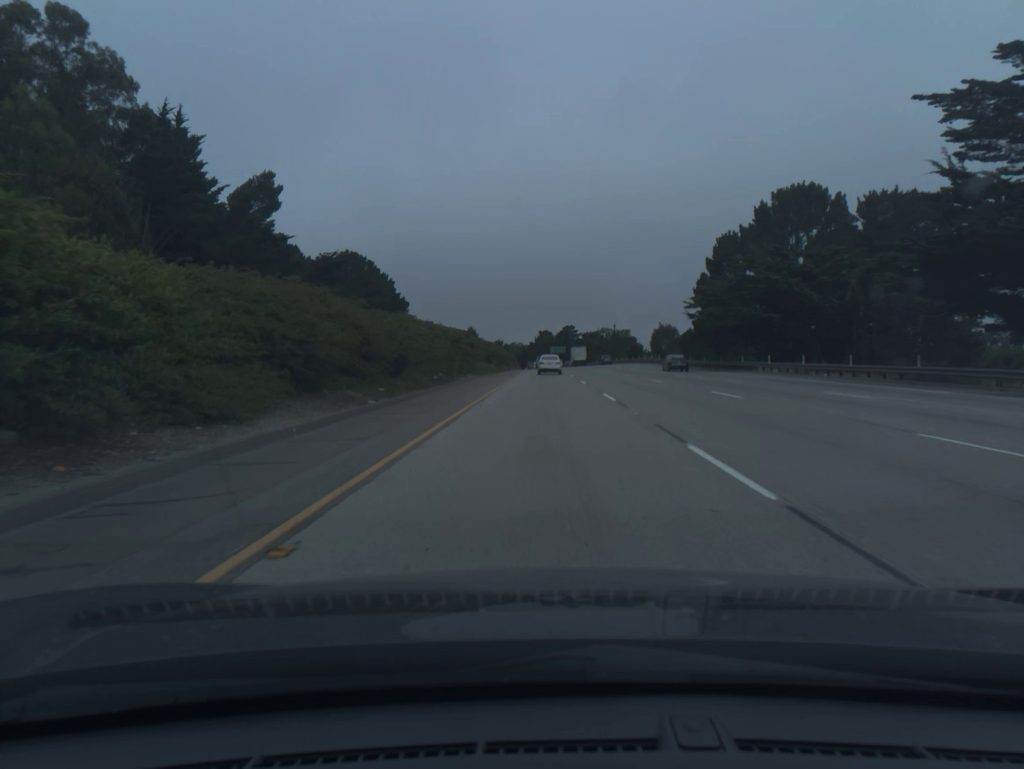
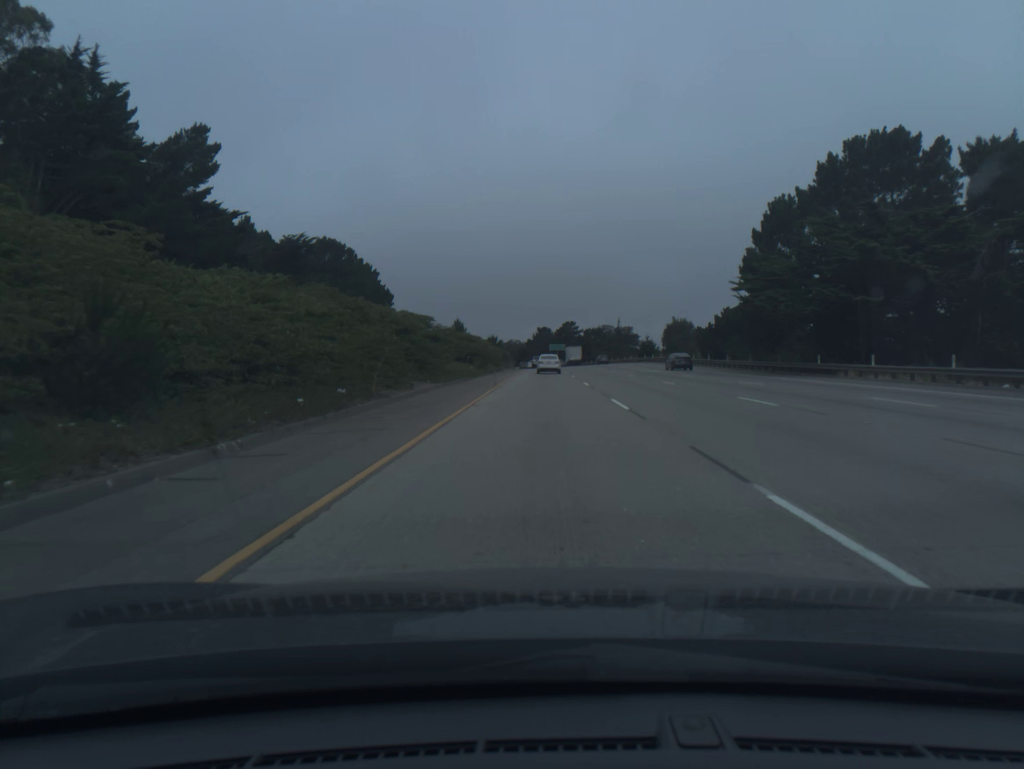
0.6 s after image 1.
(0.0, +18.2) m; 0°
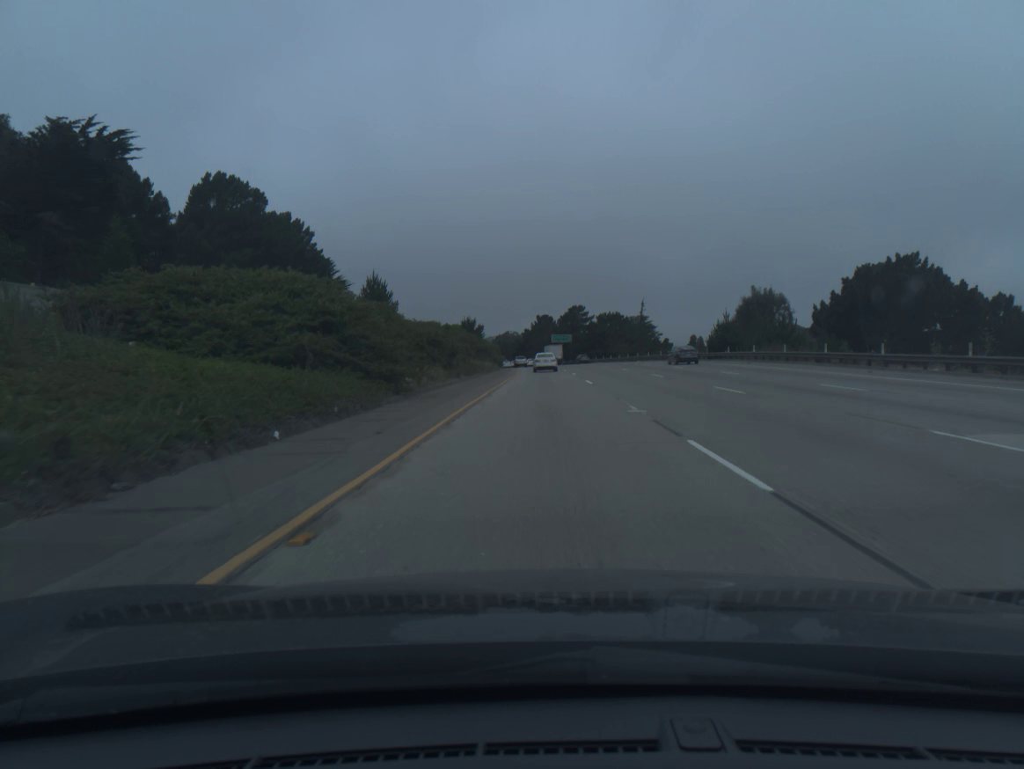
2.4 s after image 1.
(0.0, +54.5) m; 0°
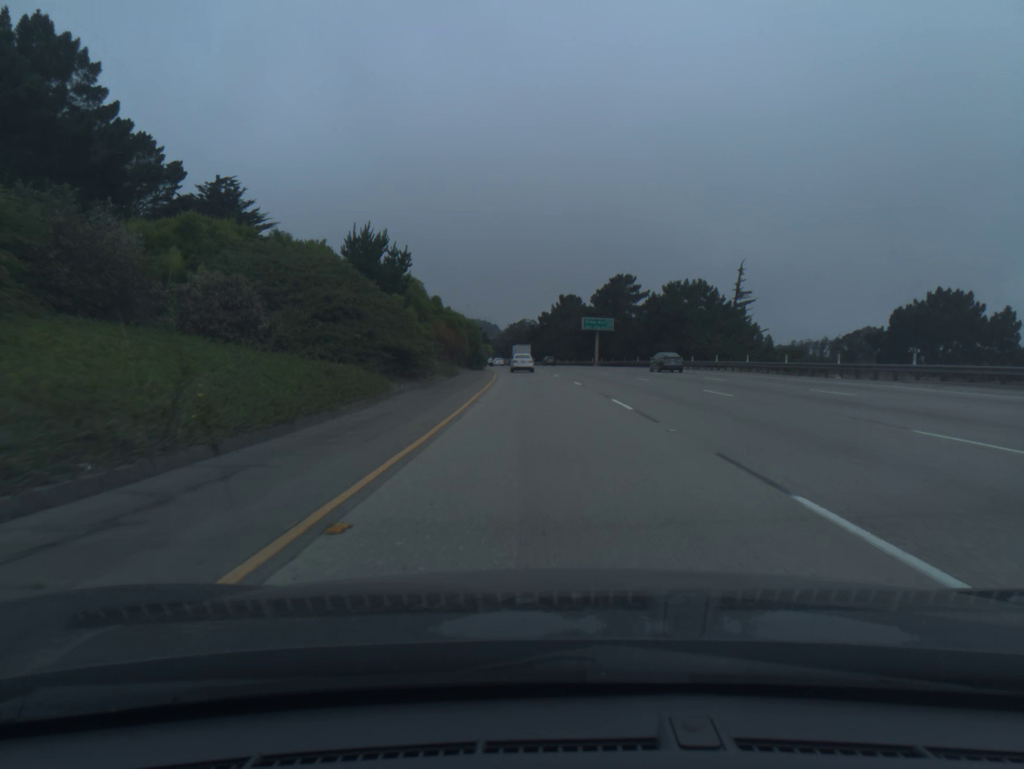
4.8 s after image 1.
(-0.5, +72.5) m; -2°
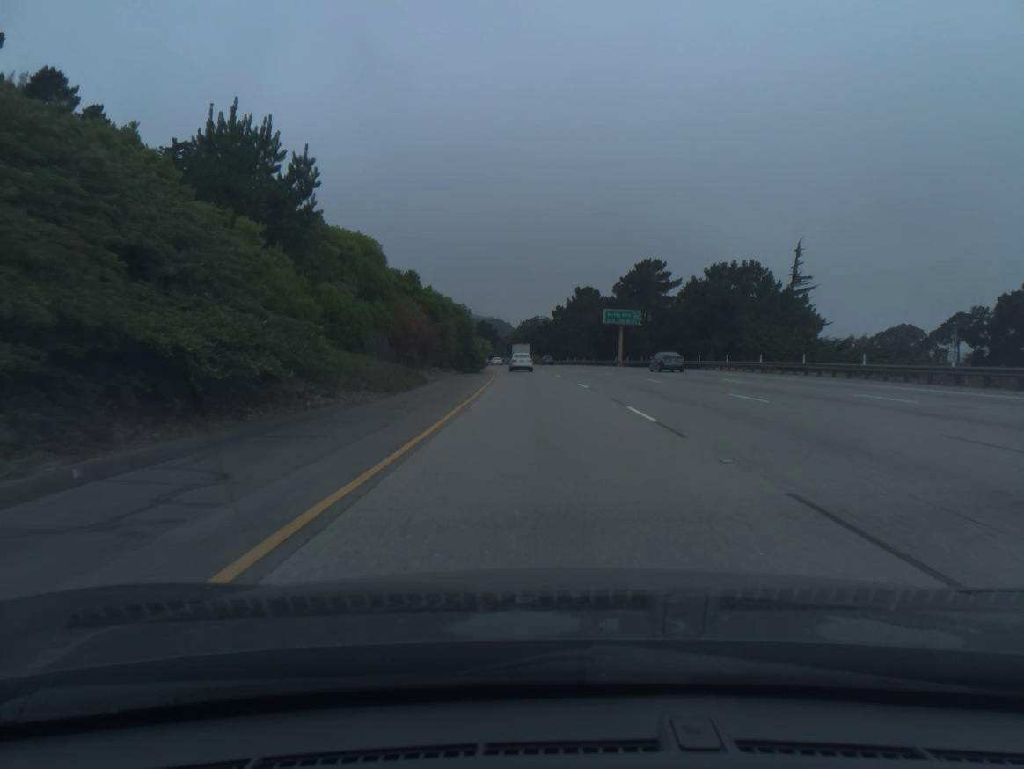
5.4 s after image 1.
(-0.1, +18.1) m; -1°
